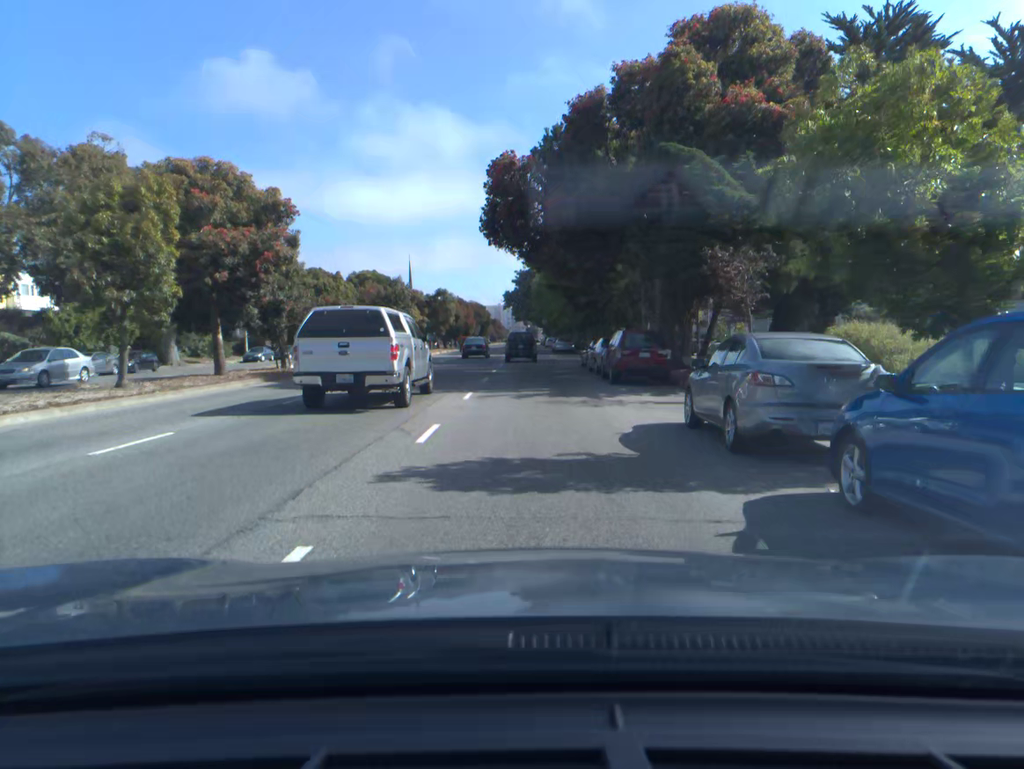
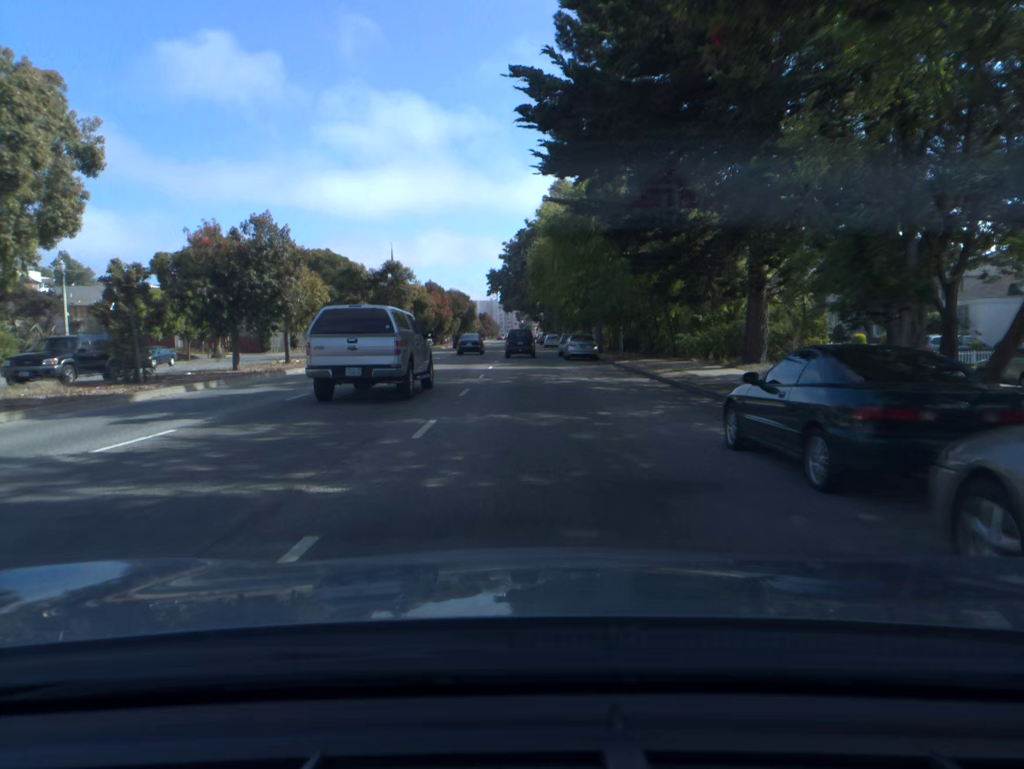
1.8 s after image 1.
(+0.2, +28.5) m; +1°
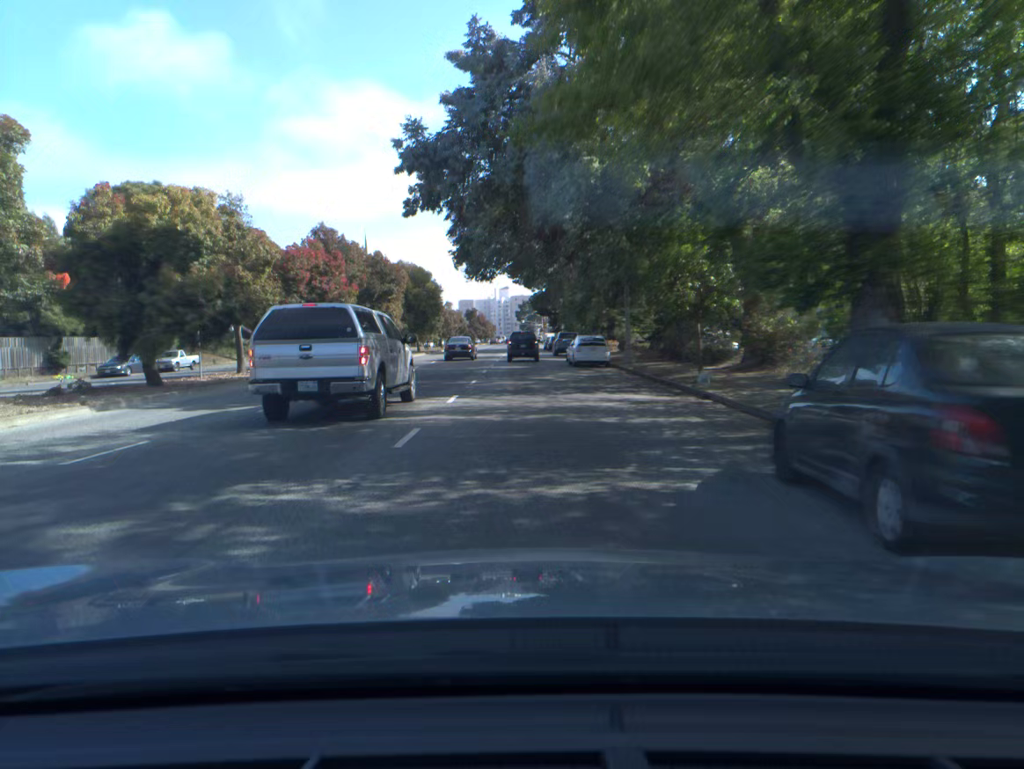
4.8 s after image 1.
(+0.1, +51.4) m; 0°
